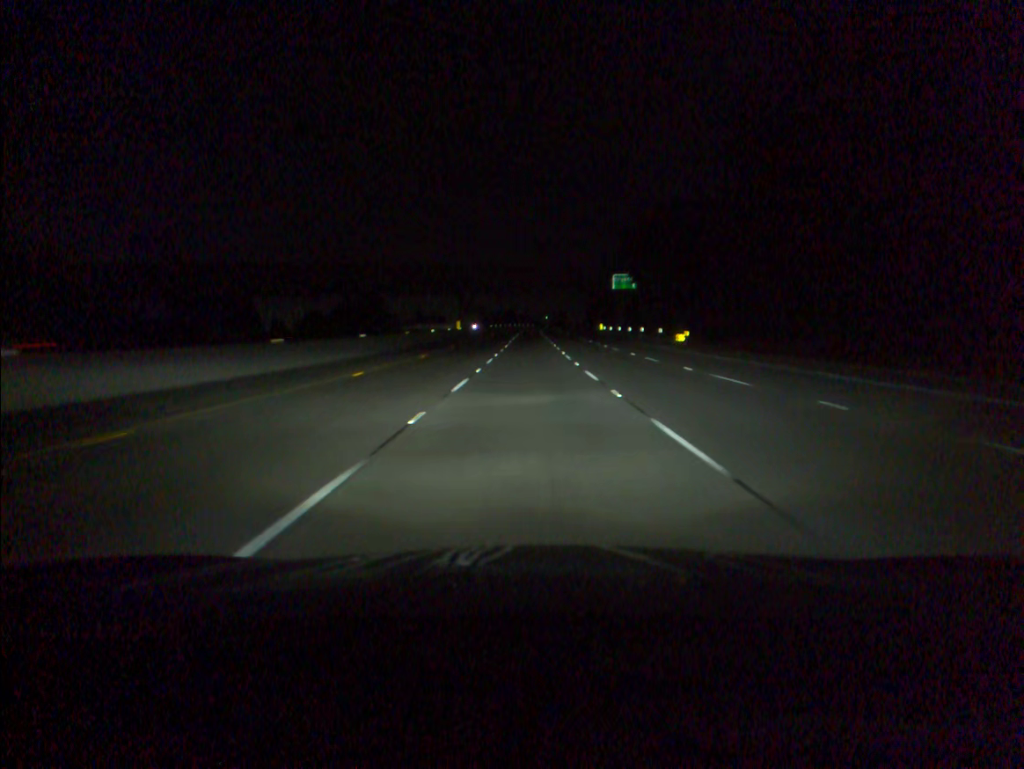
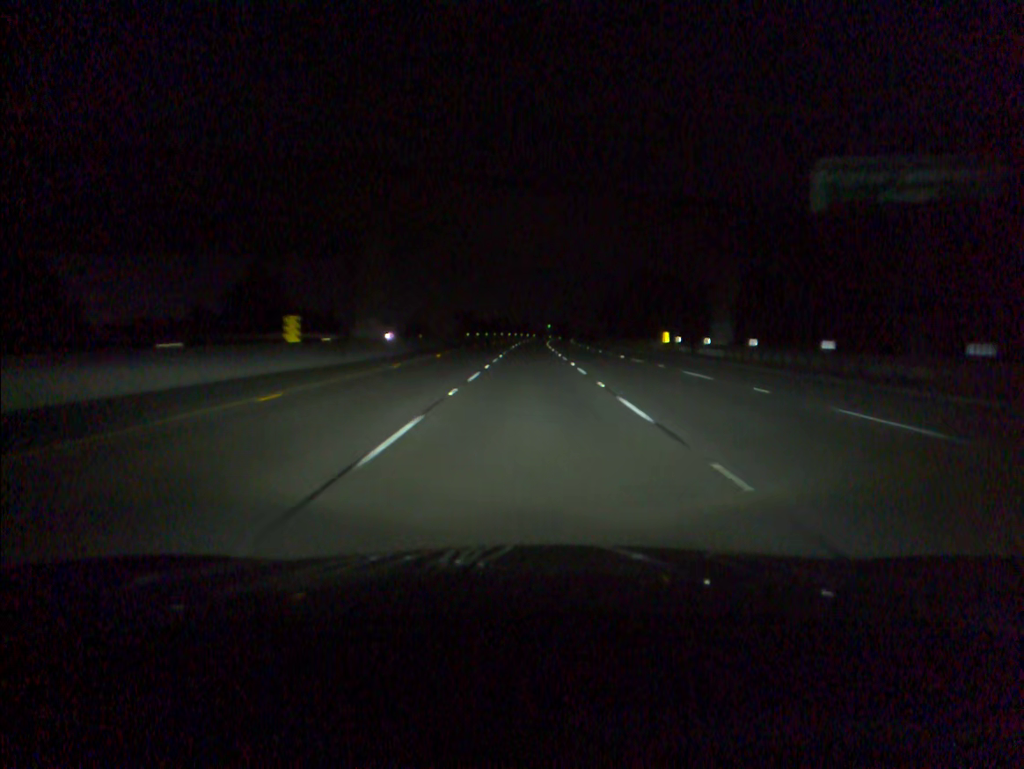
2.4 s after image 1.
(0.0, +66.6) m; 0°
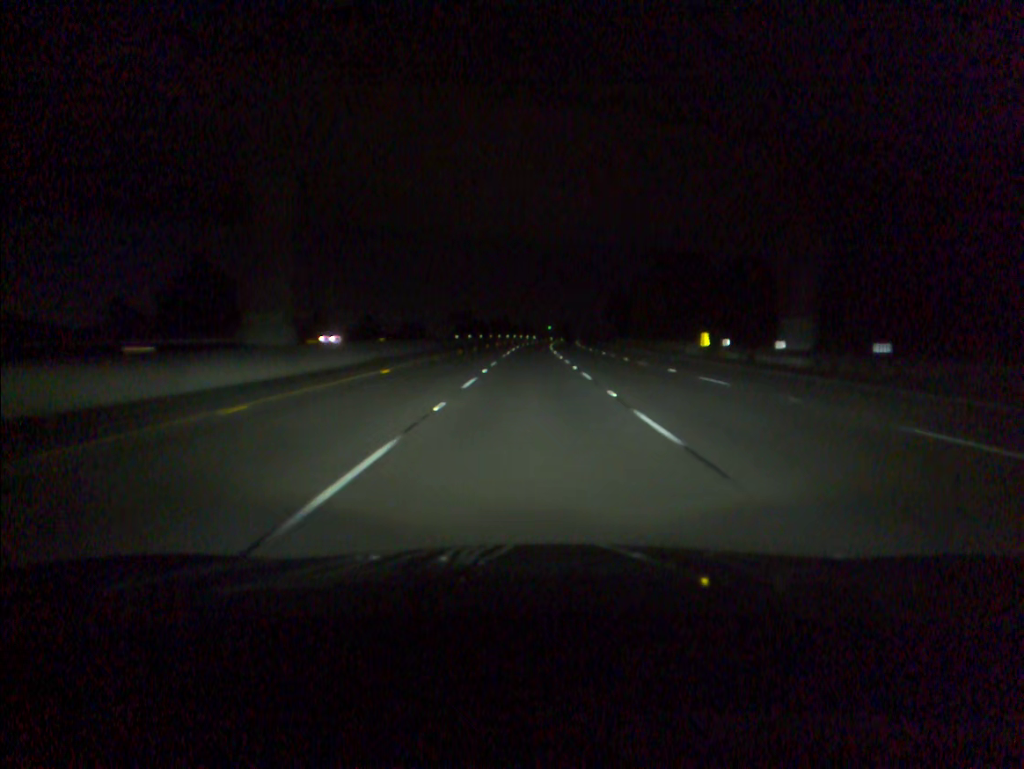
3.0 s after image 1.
(0.0, +16.6) m; 0°
